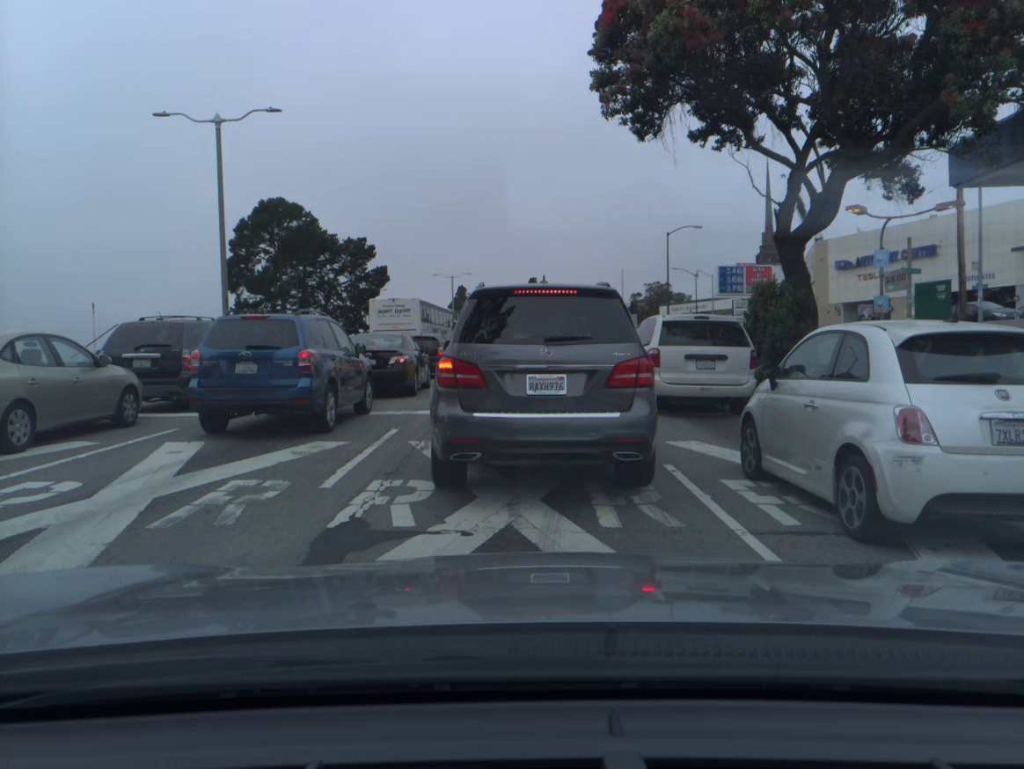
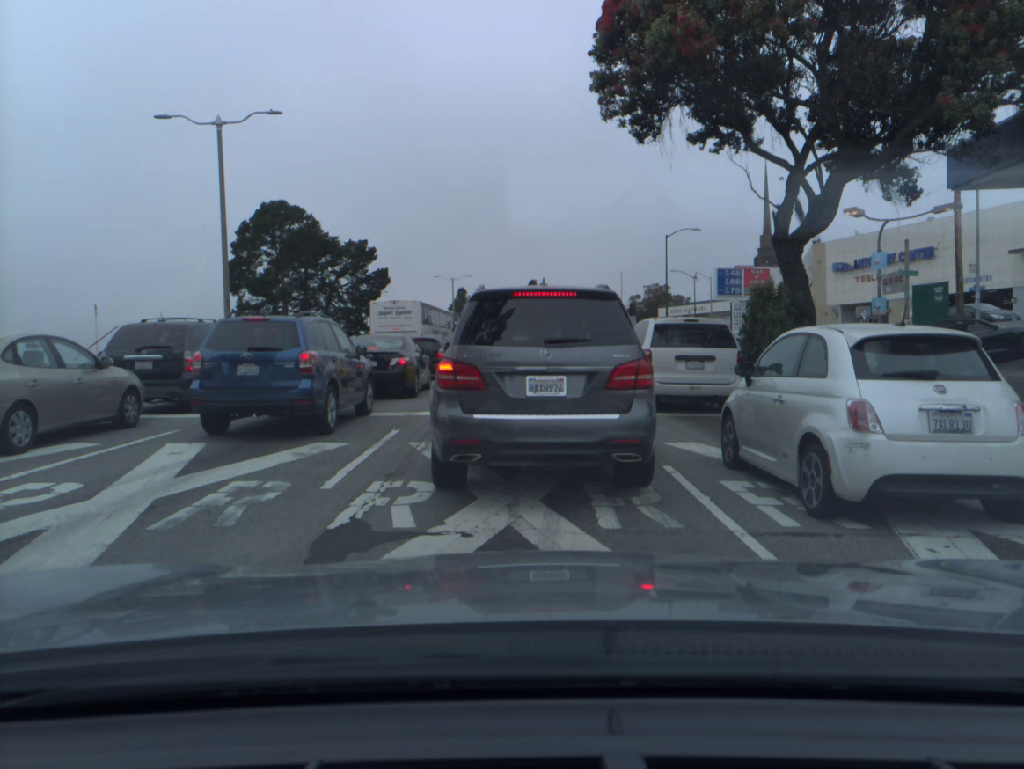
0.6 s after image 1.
(0.0, 0.0) m; 0°
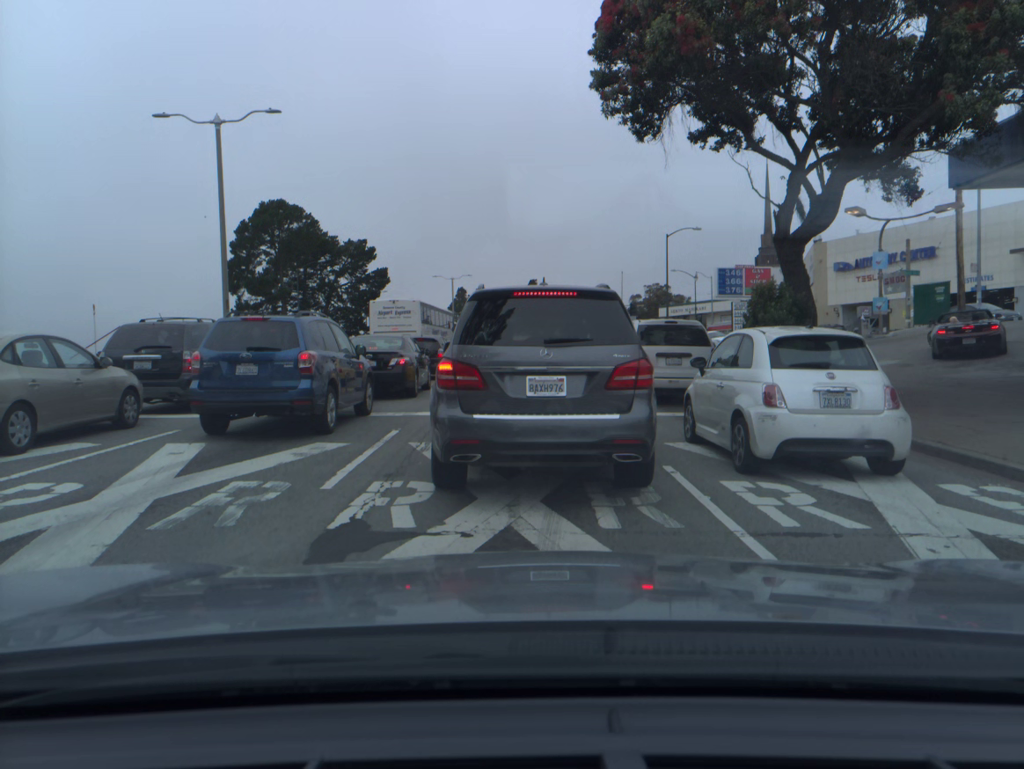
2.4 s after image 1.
(0.0, 0.0) m; 0°
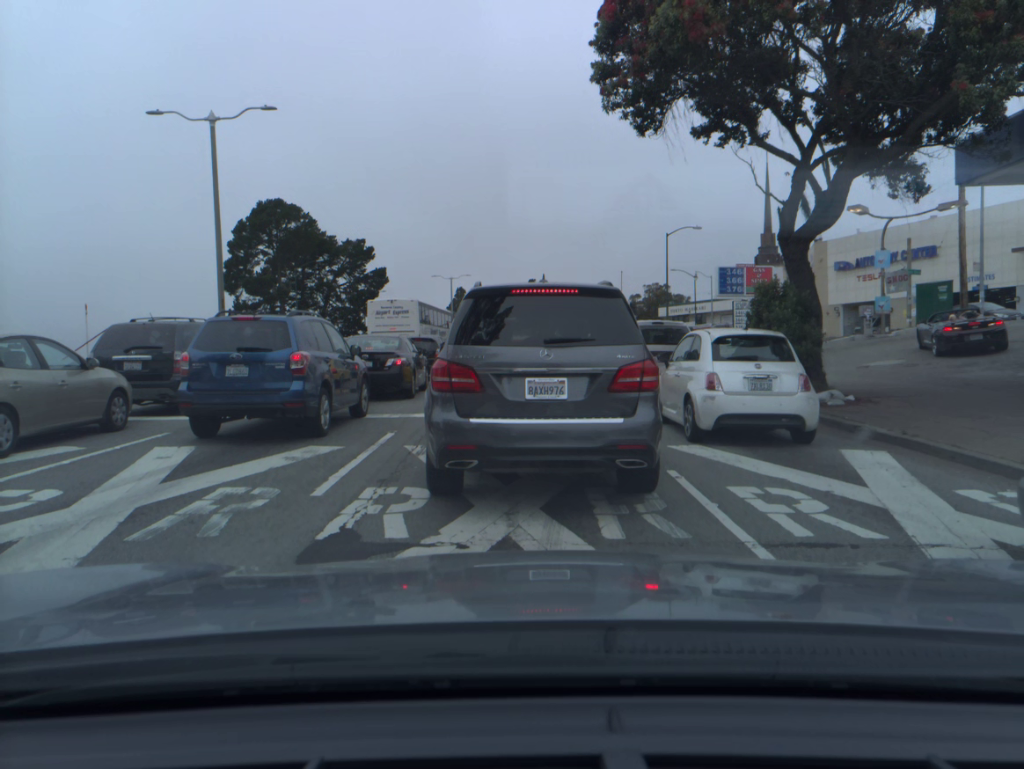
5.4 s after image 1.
(0.0, +0.2) m; 0°
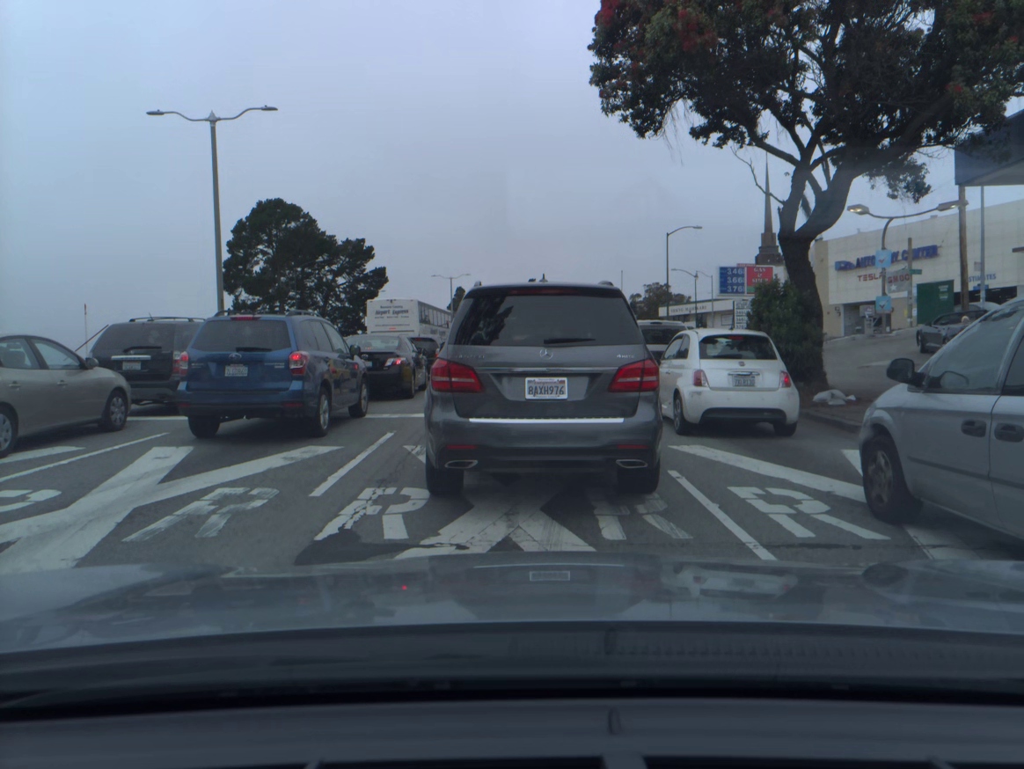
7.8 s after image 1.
(0.0, 0.0) m; 0°
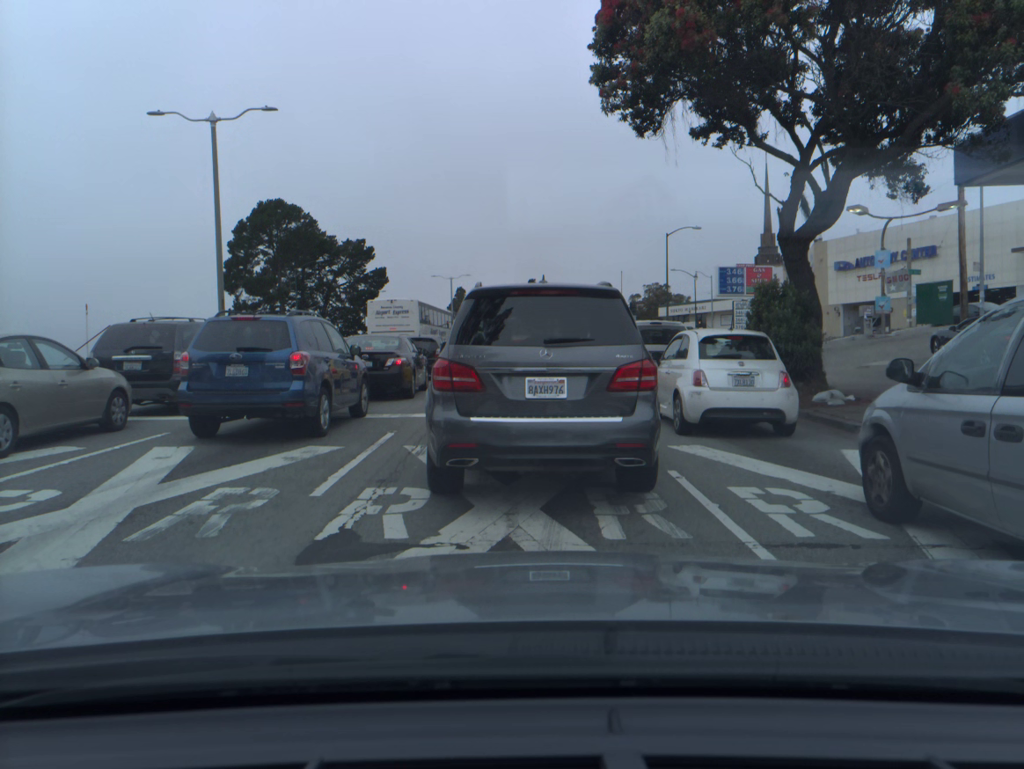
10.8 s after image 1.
(0.0, 0.0) m; 0°
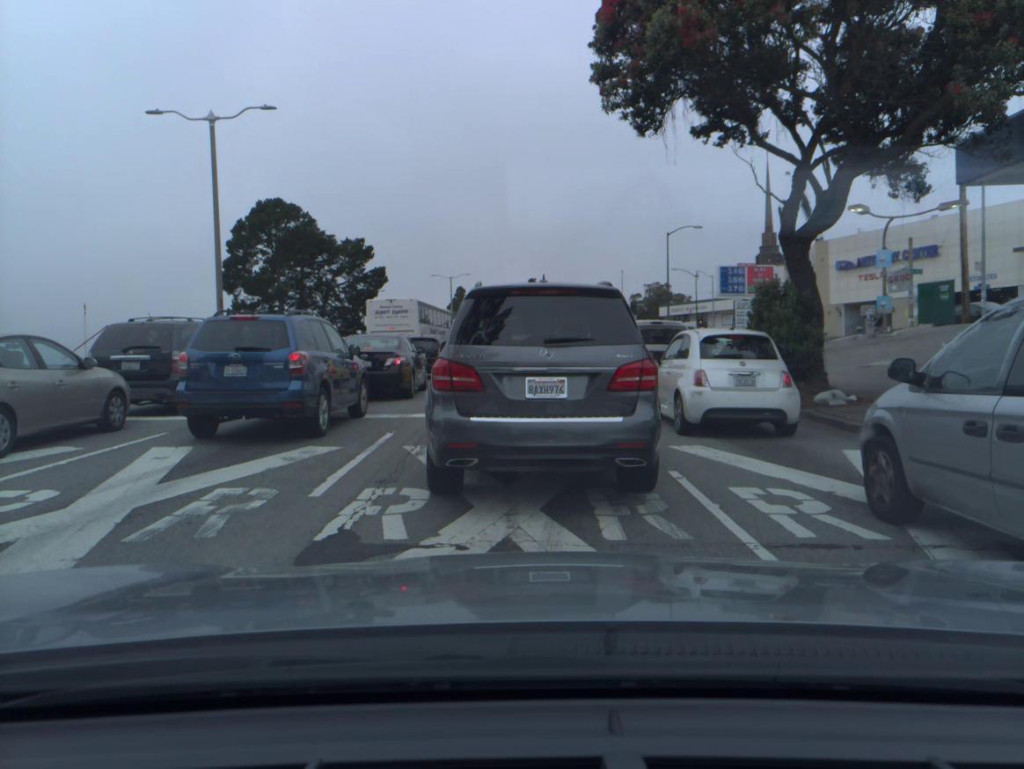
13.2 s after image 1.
(0.0, 0.0) m; 0°
